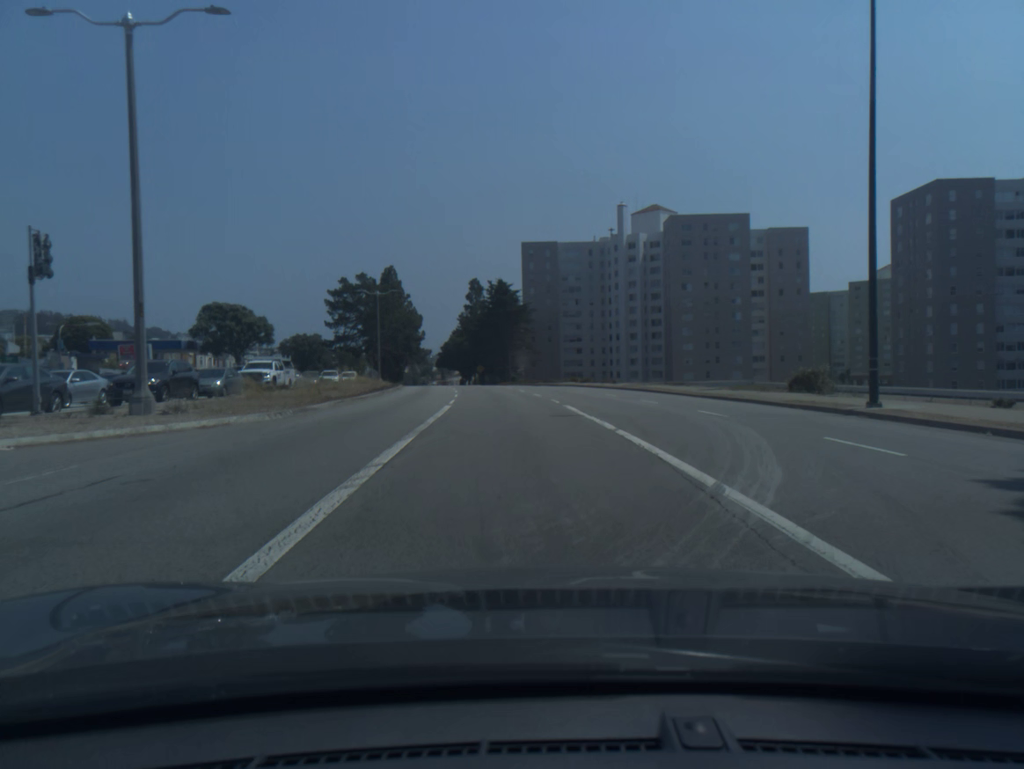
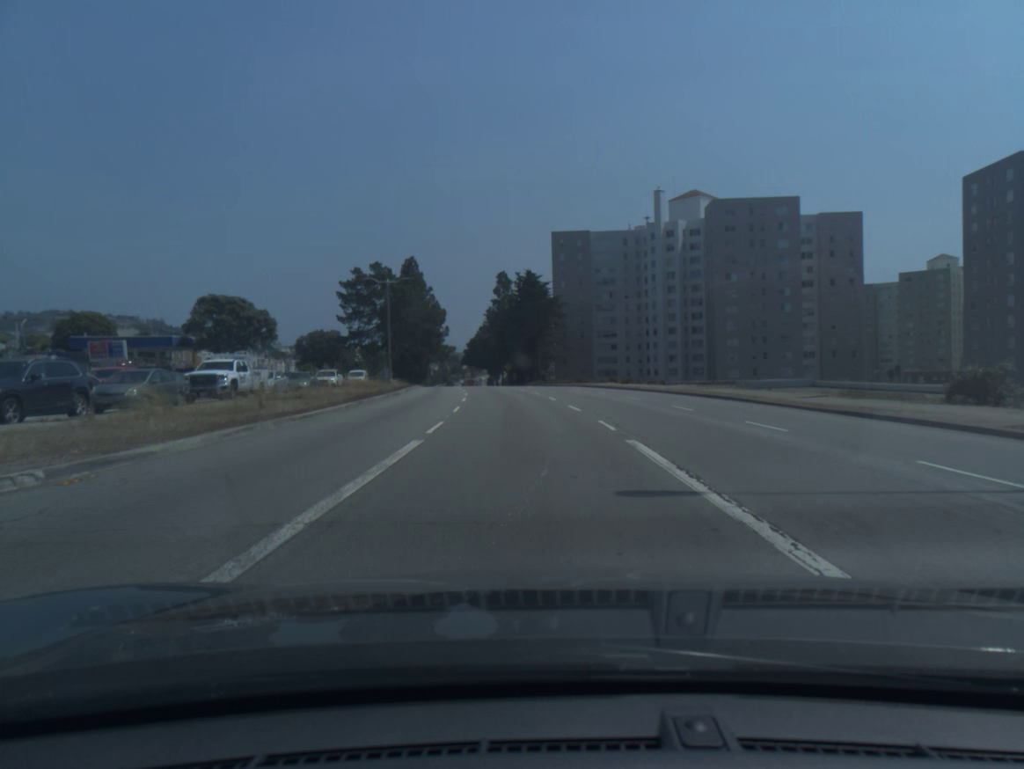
(-0.2, +10.3) m; -2°
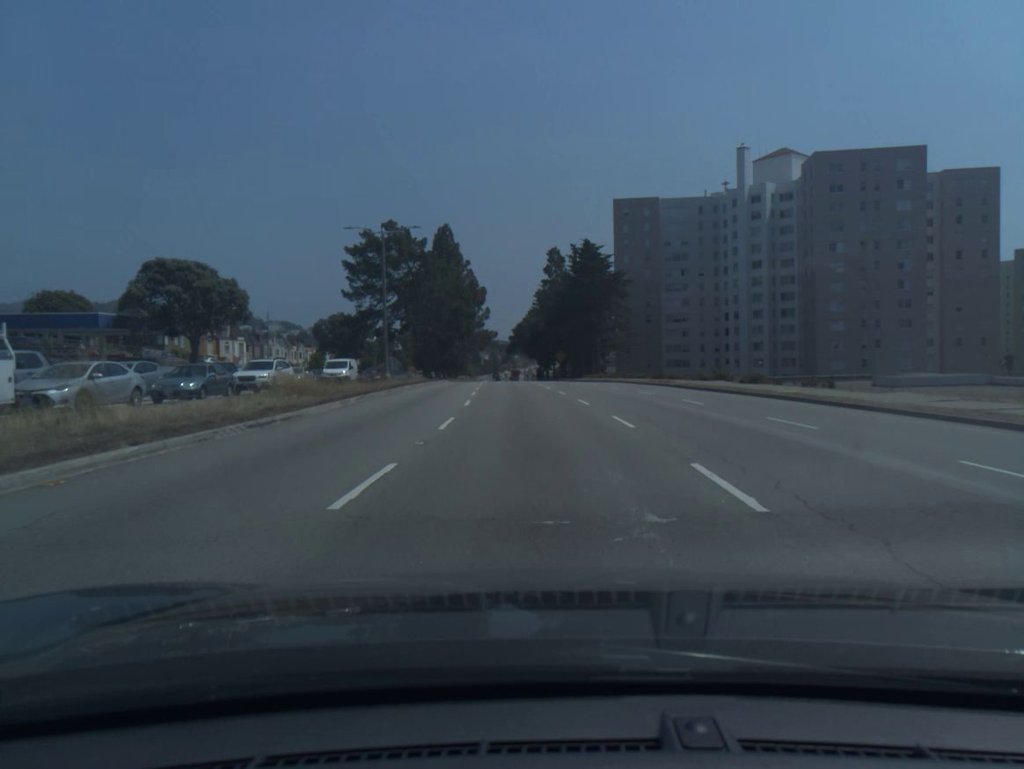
(-0.8, +22.5) m; -4°
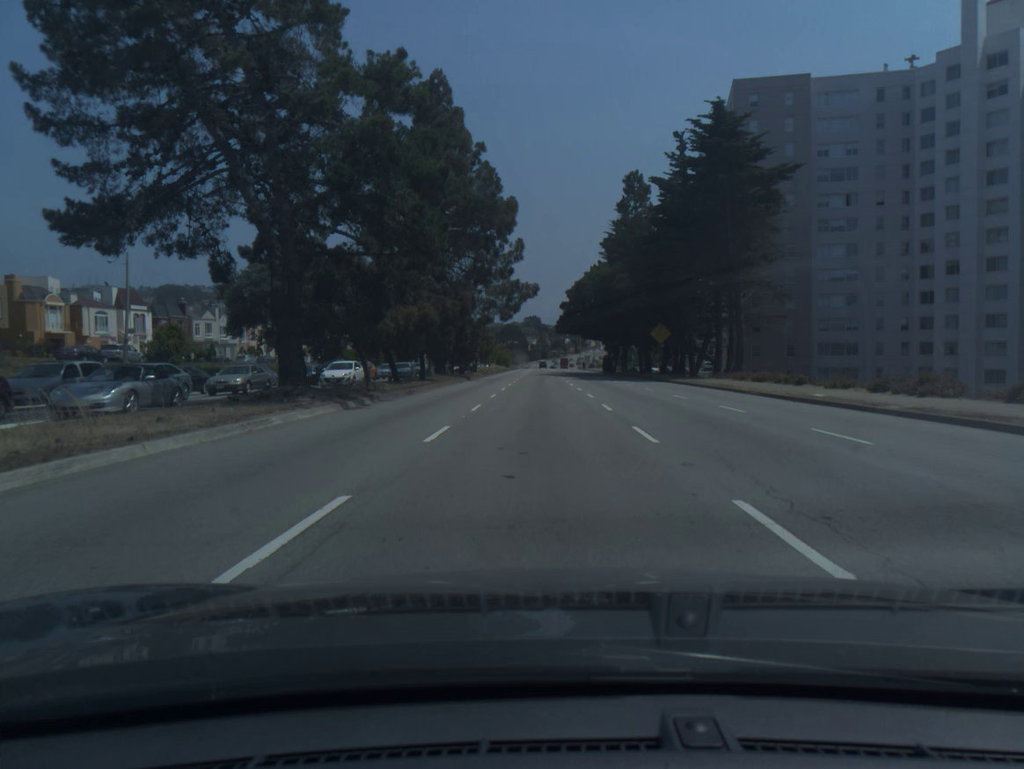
(-2.4, +53.7) m; -4°
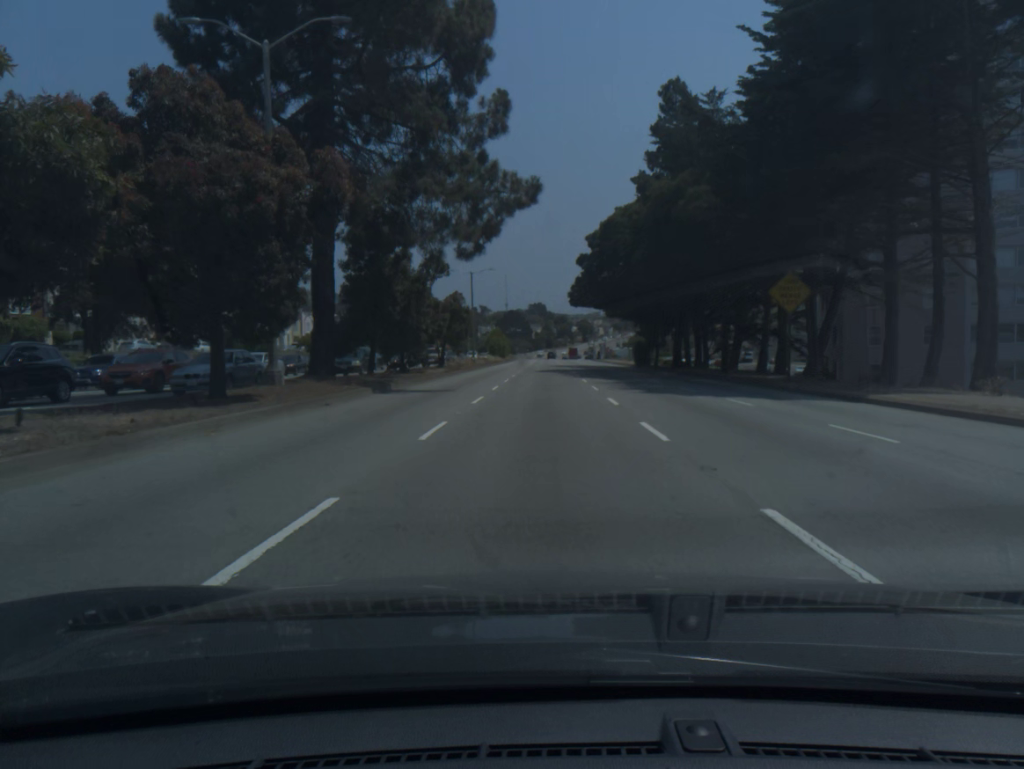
(-0.1, +30.3) m; 0°
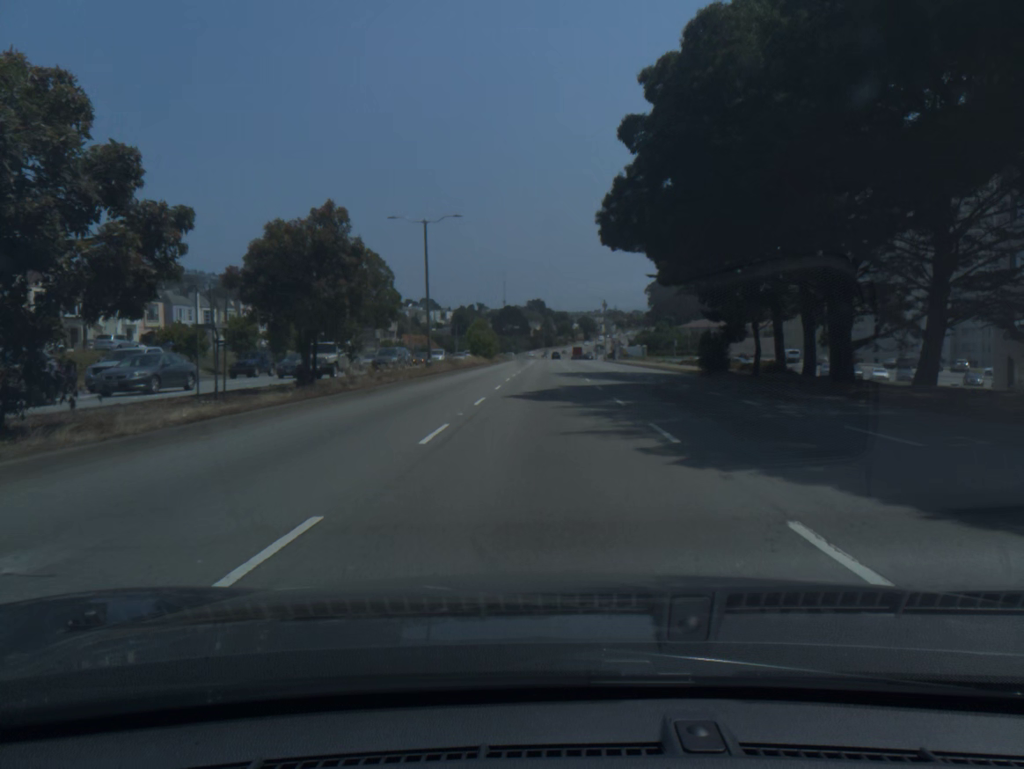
(0.0, +30.1) m; 0°
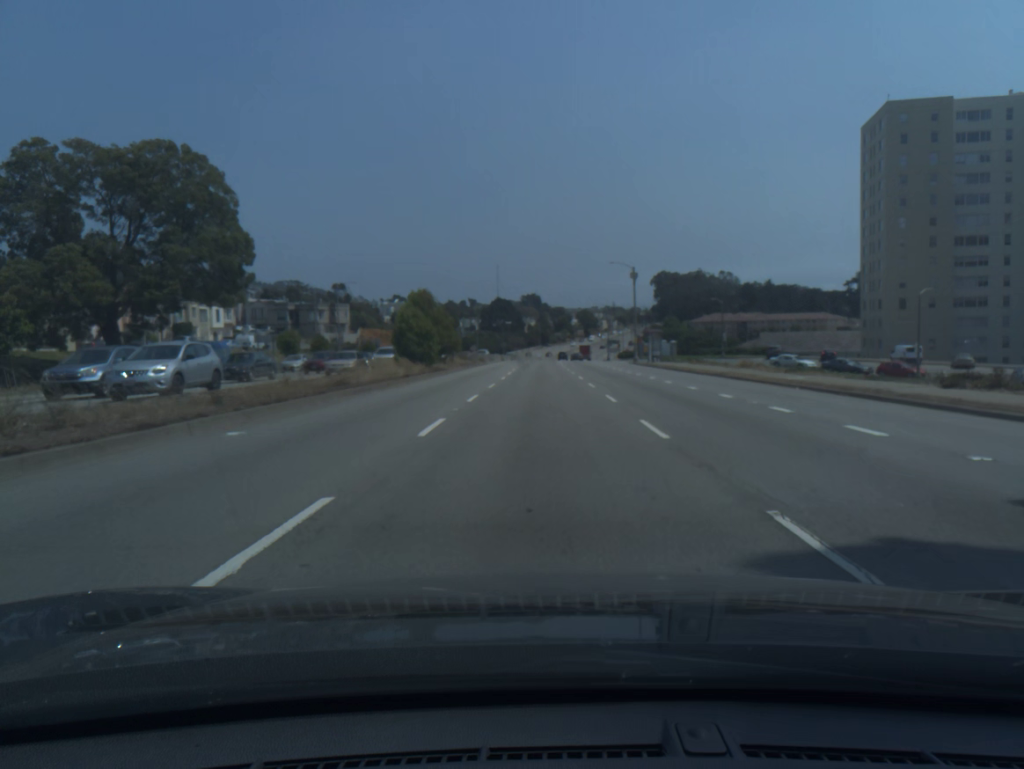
(+0.1, +44.0) m; 0°
